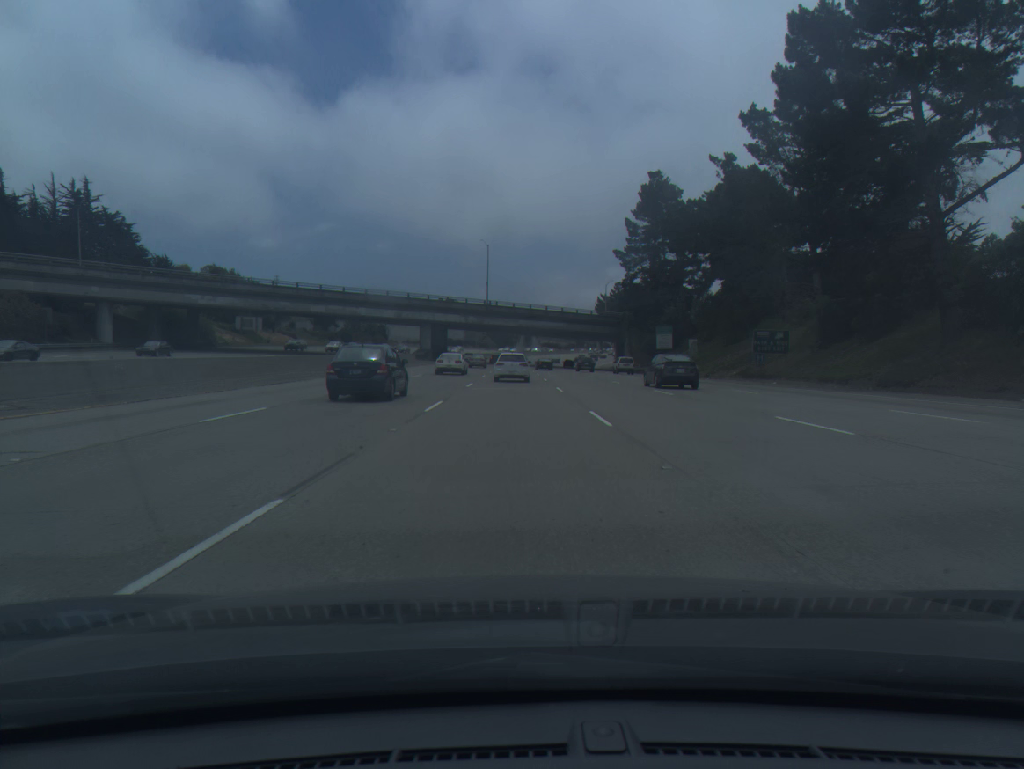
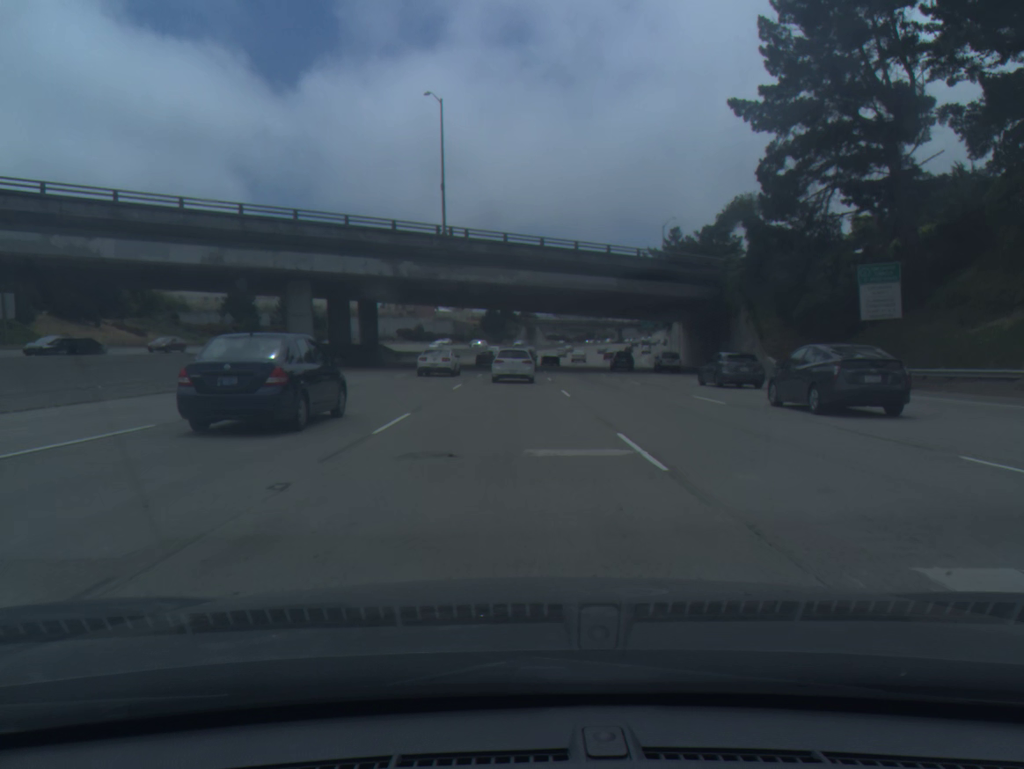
(-0.2, +64.0) m; 0°
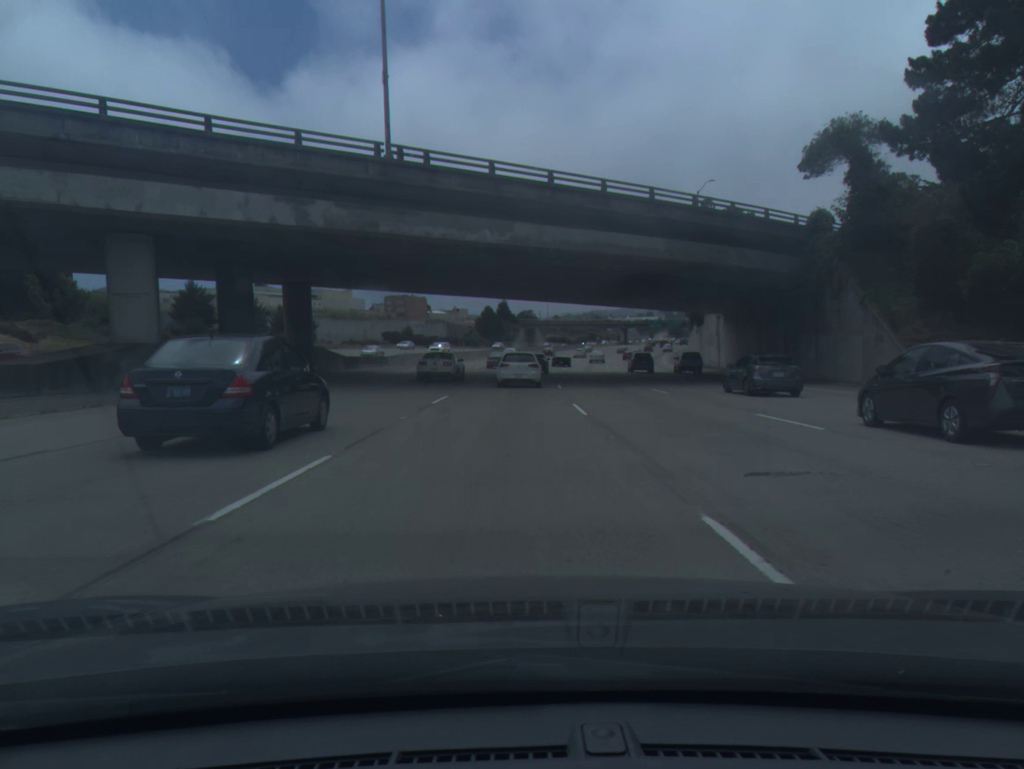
(0.0, +20.8) m; 0°
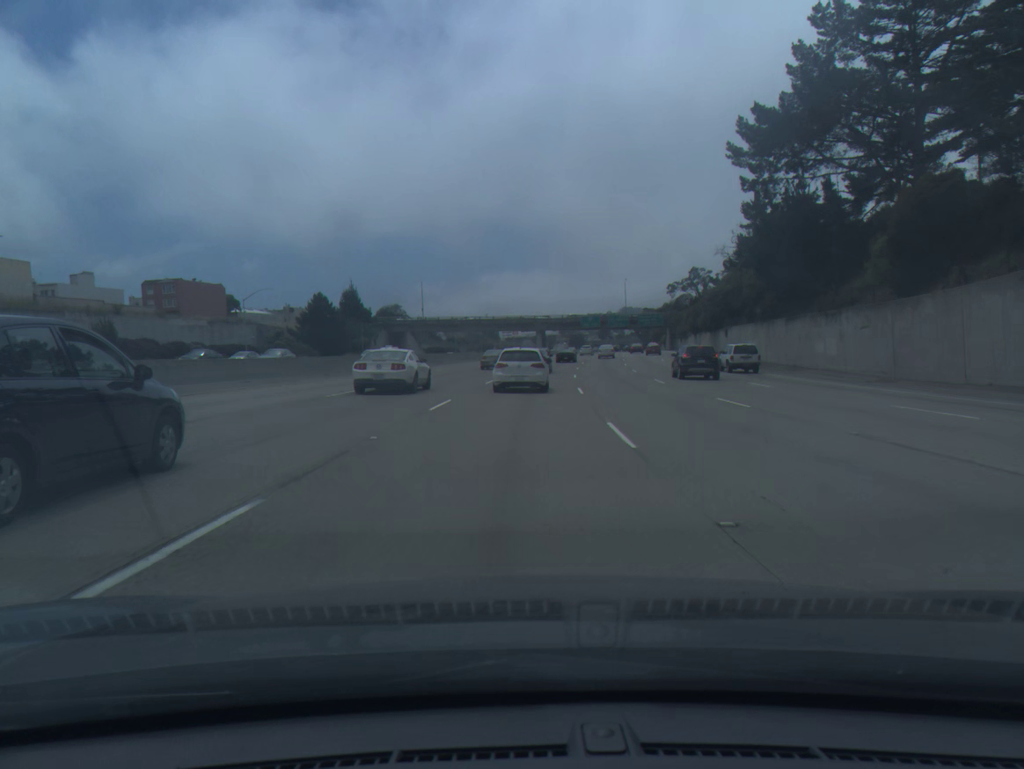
(+5.7, +100.6) m; +8°
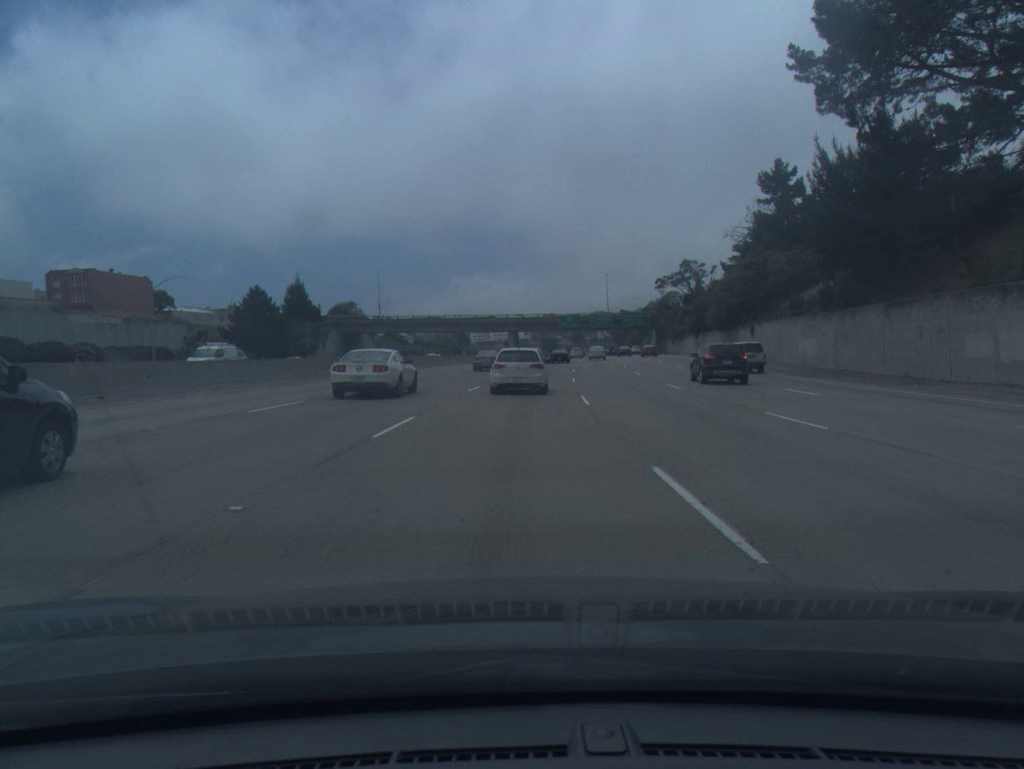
(+0.3, +19.9) m; +2°
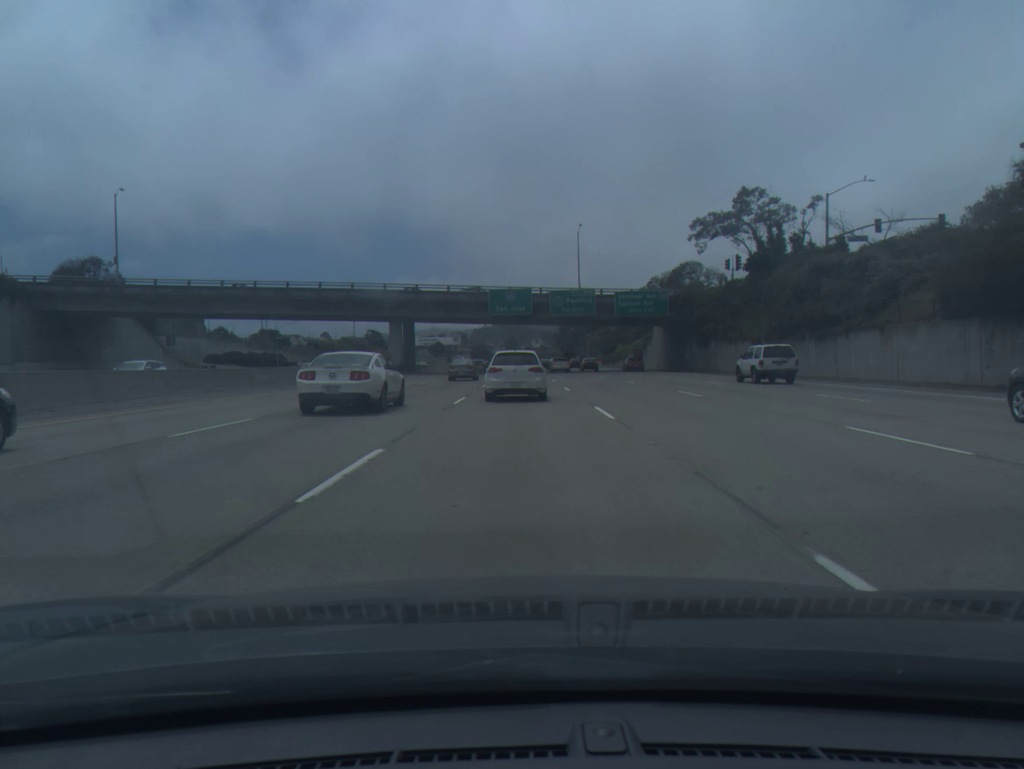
(+4.1, +77.5) m; +5°
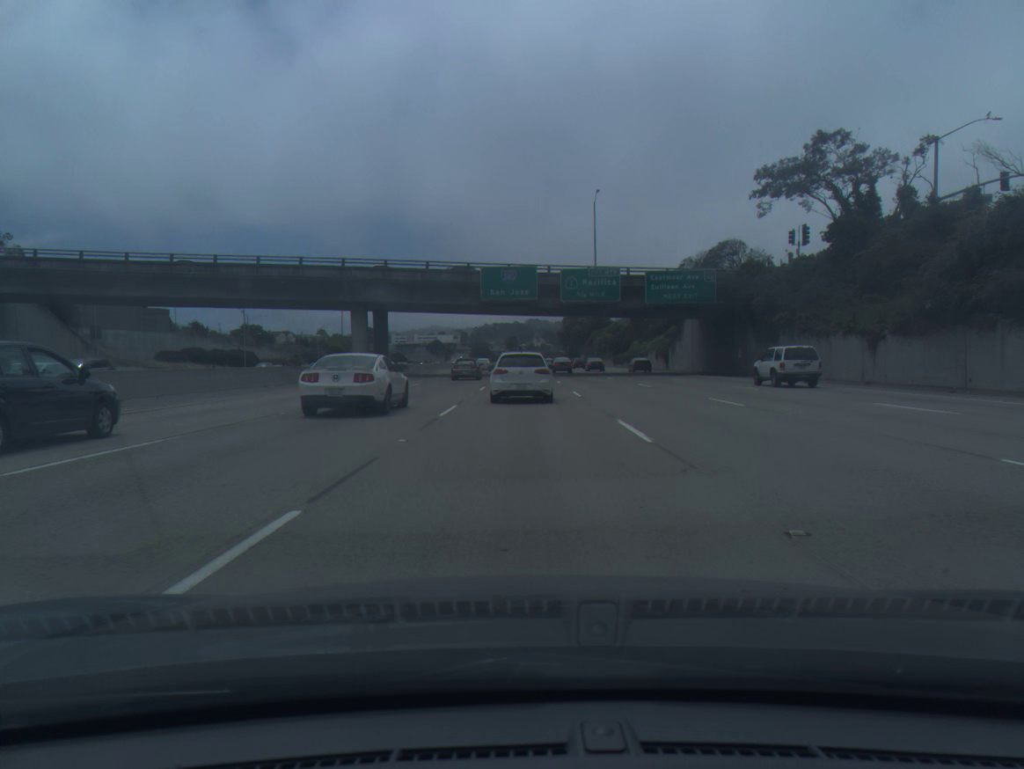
(0.0, +18.8) m; 0°
